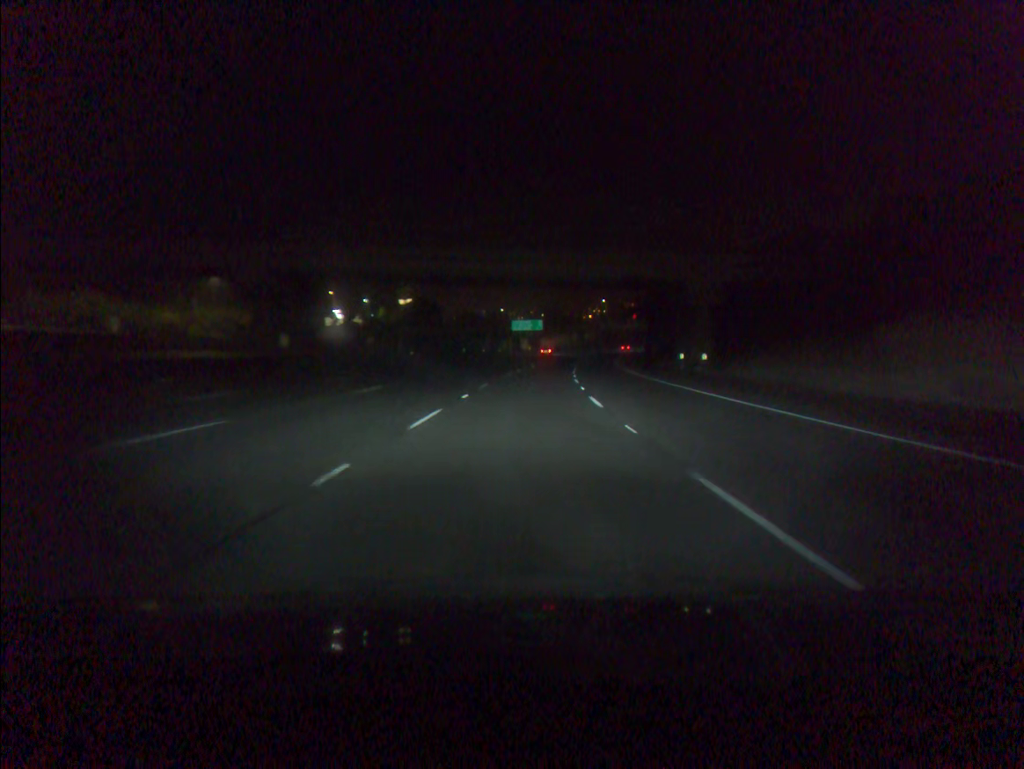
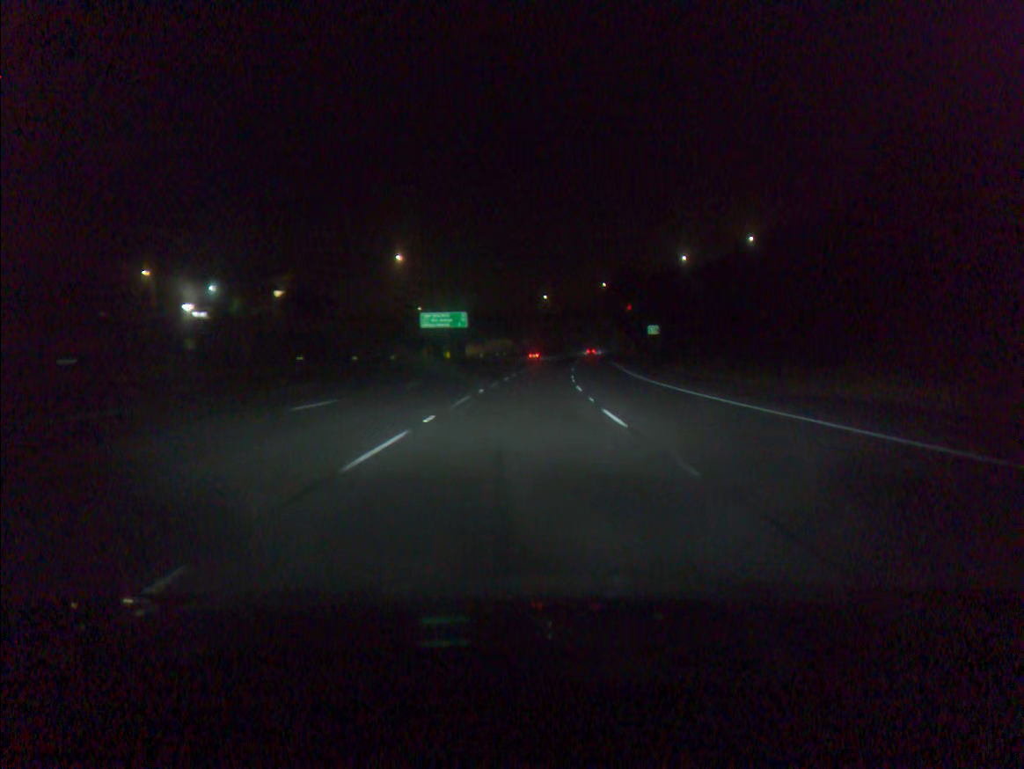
(+2.6, +62.9) m; +5°
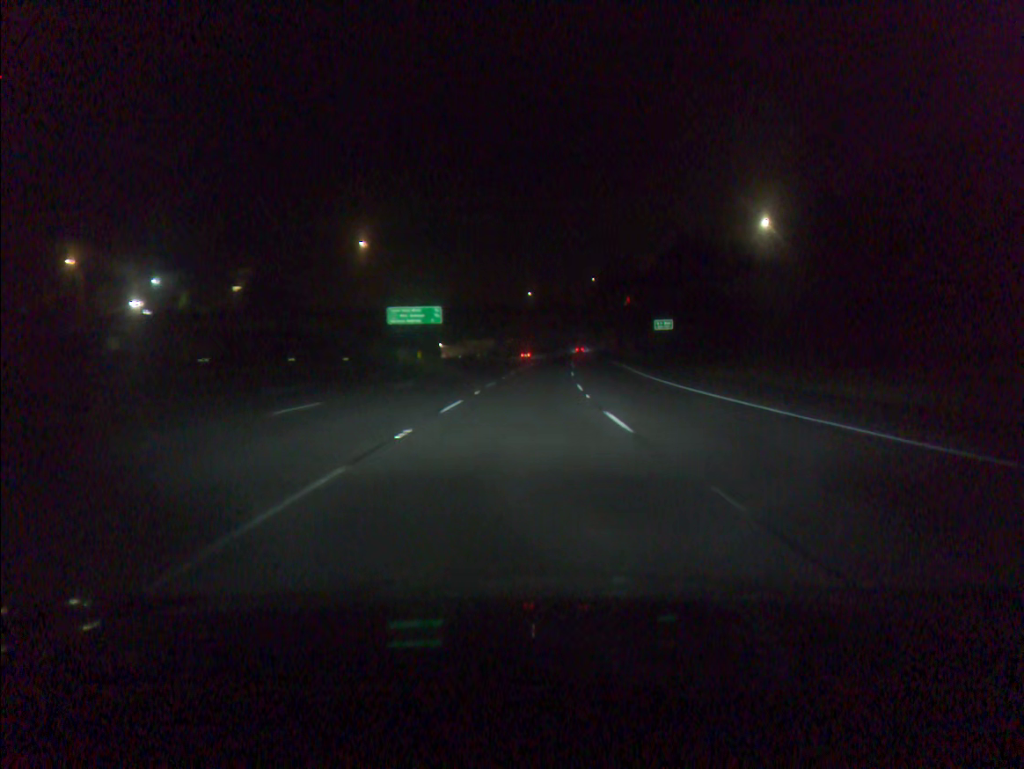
(+0.2, +15.7) m; +1°
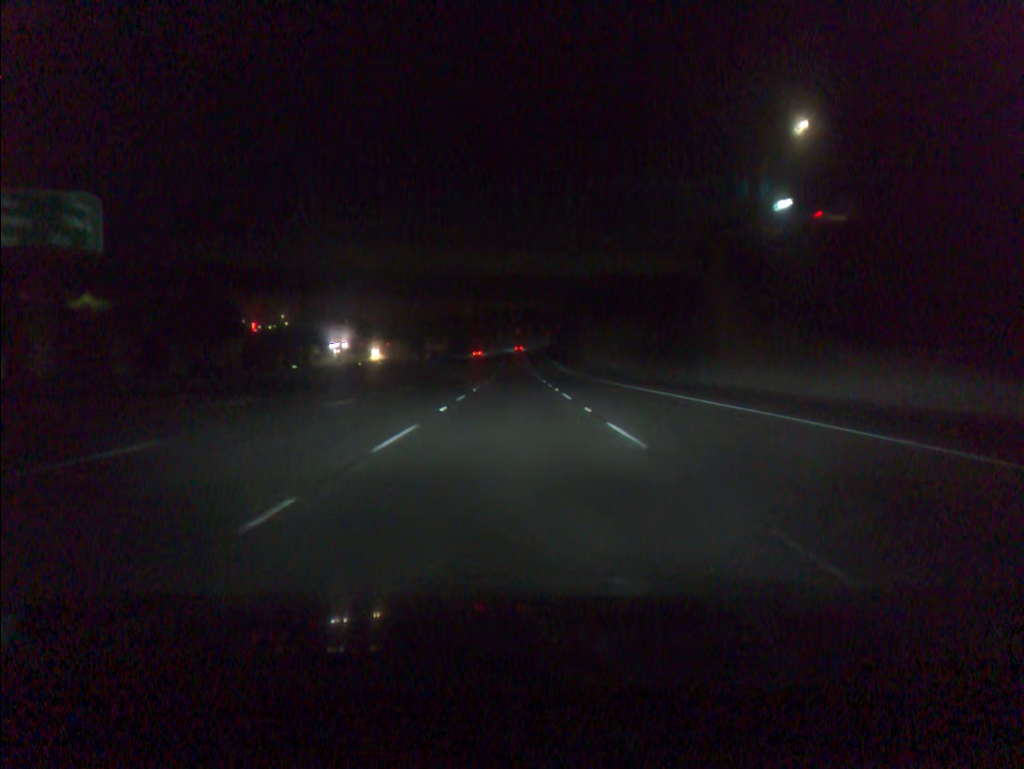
(+3.6, +78.0) m; +4°
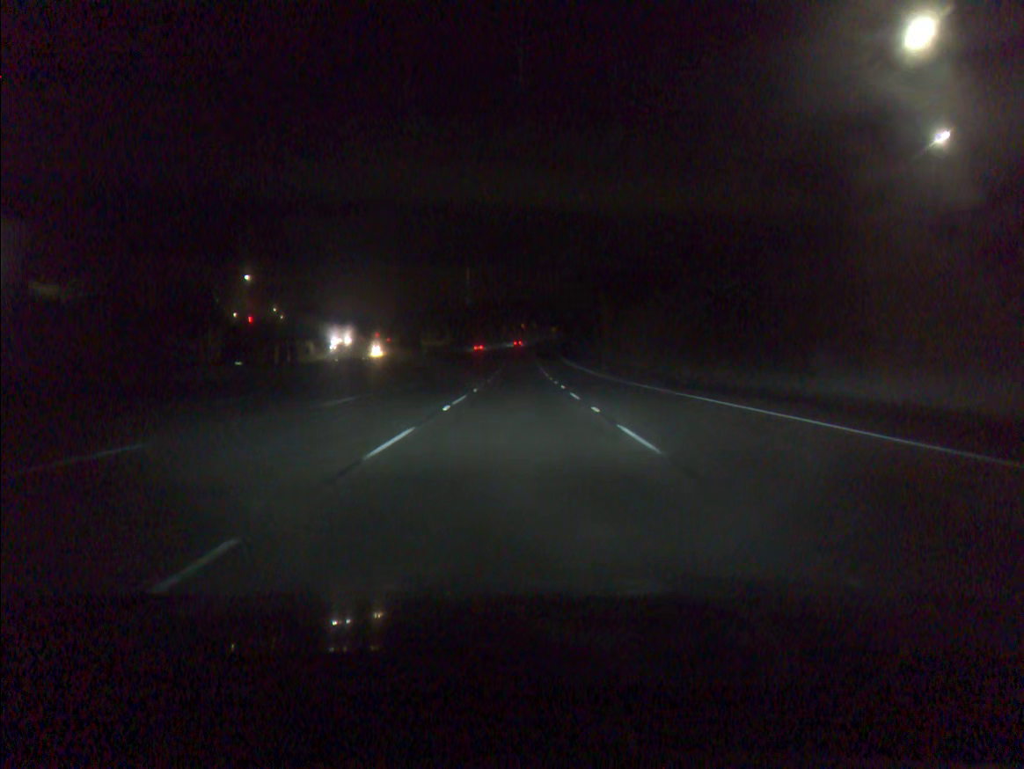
(-0.1, +15.5) m; 0°
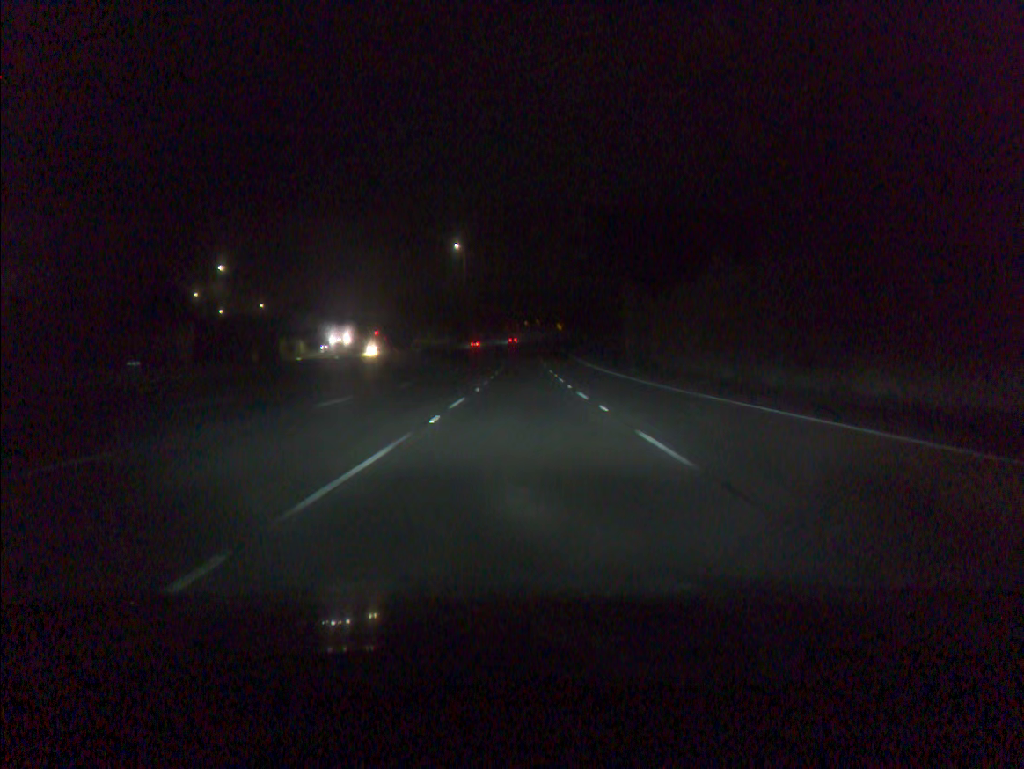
(0.0, +15.6) m; 0°
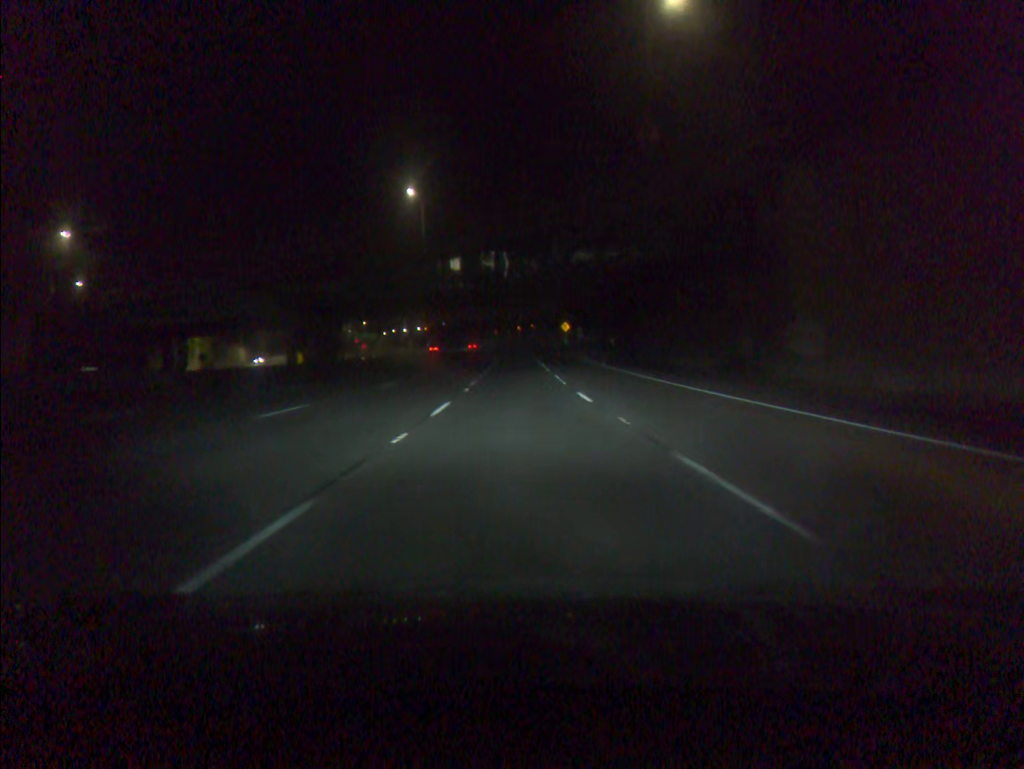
(+0.2, +47.0) m; +1°
